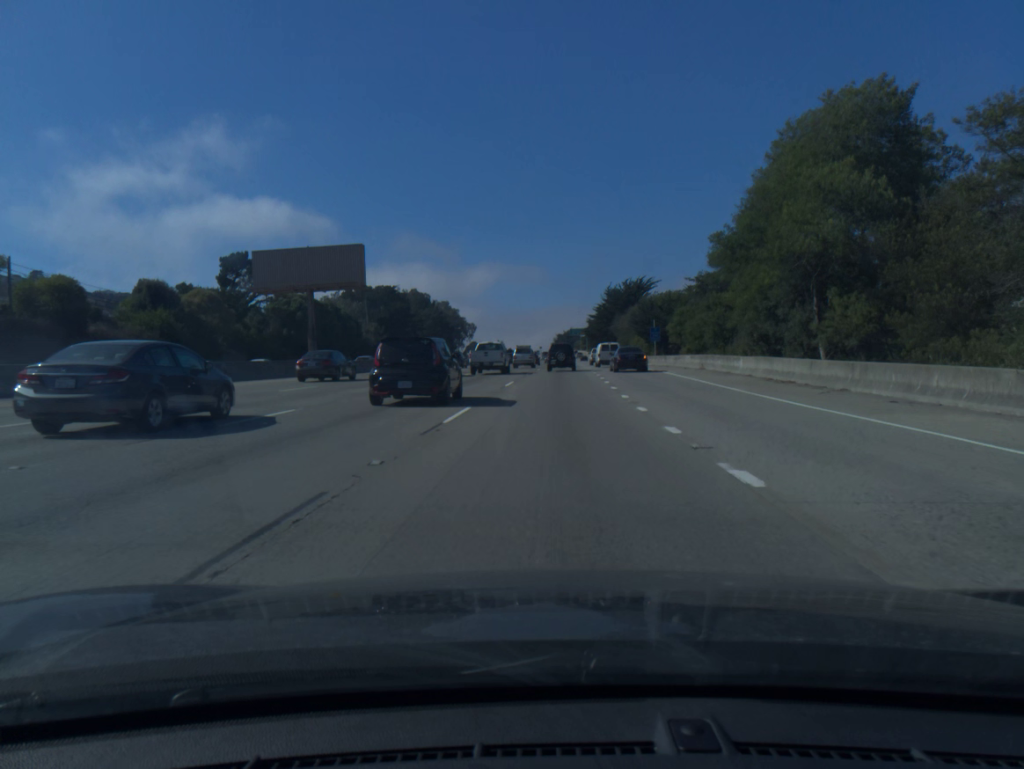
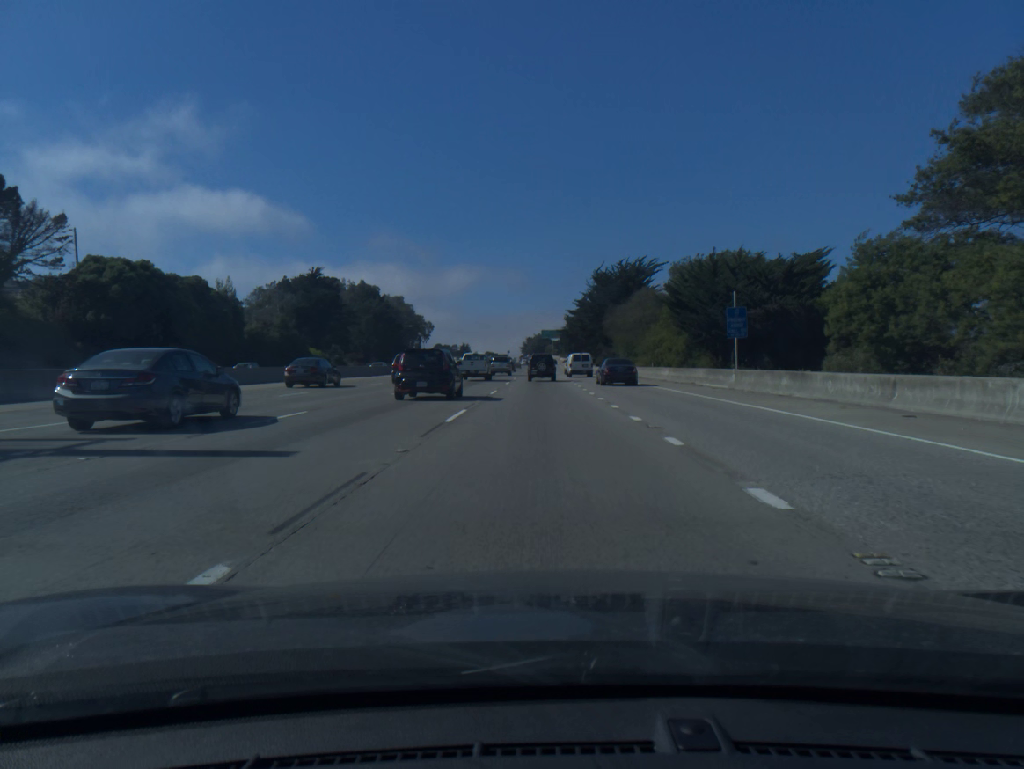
(+0.9, +42.1) m; +2°
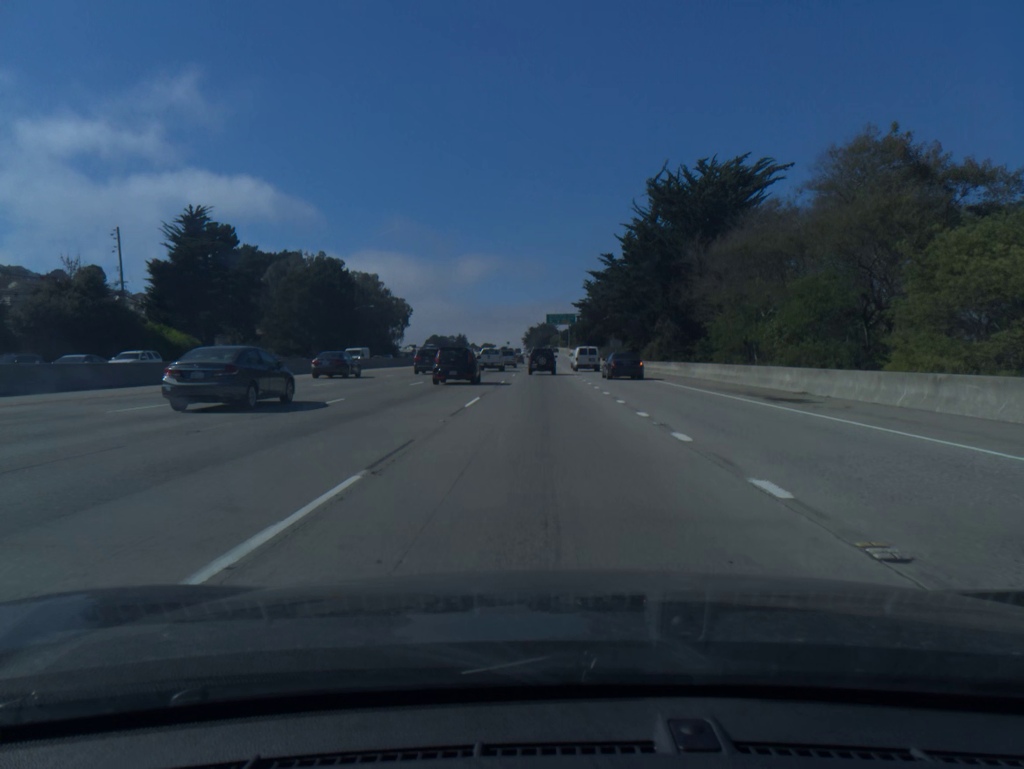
(-0.1, +54.7) m; 0°
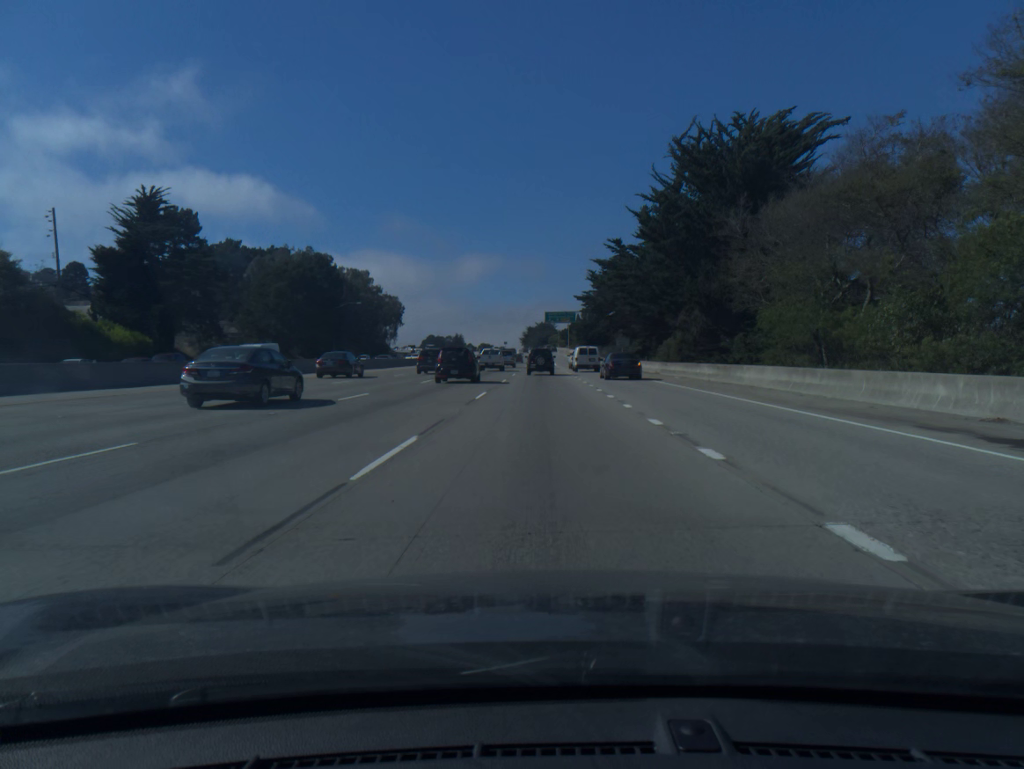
(0.0, +11.2) m; 0°
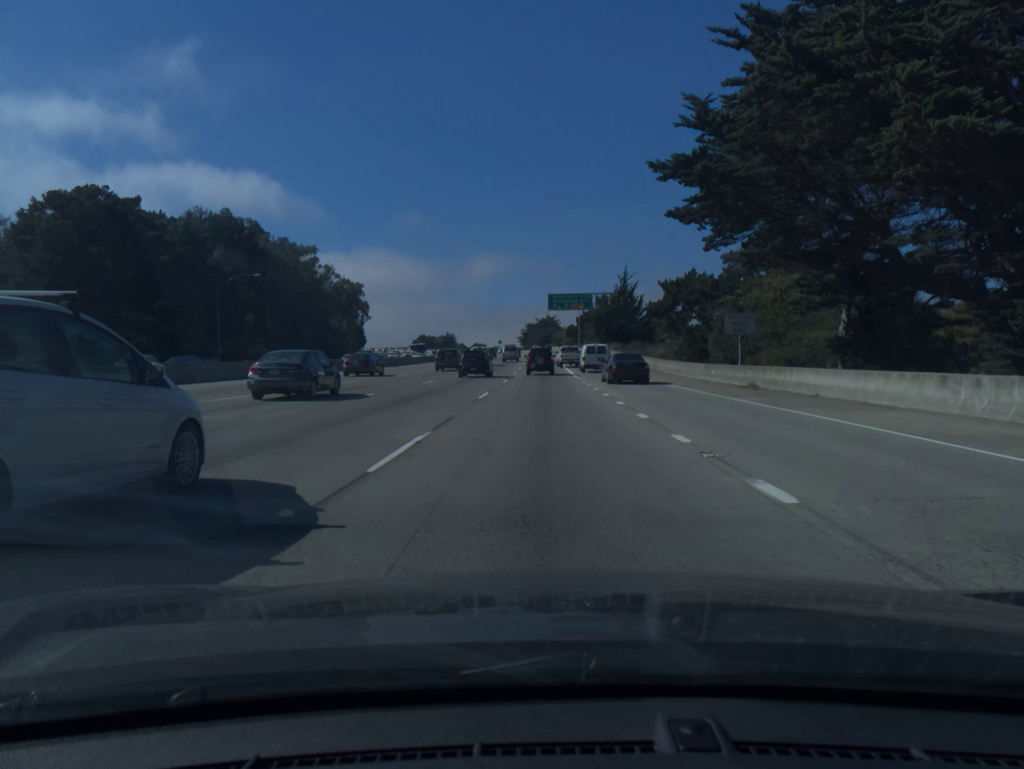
(0.0, +57.4) m; 0°
